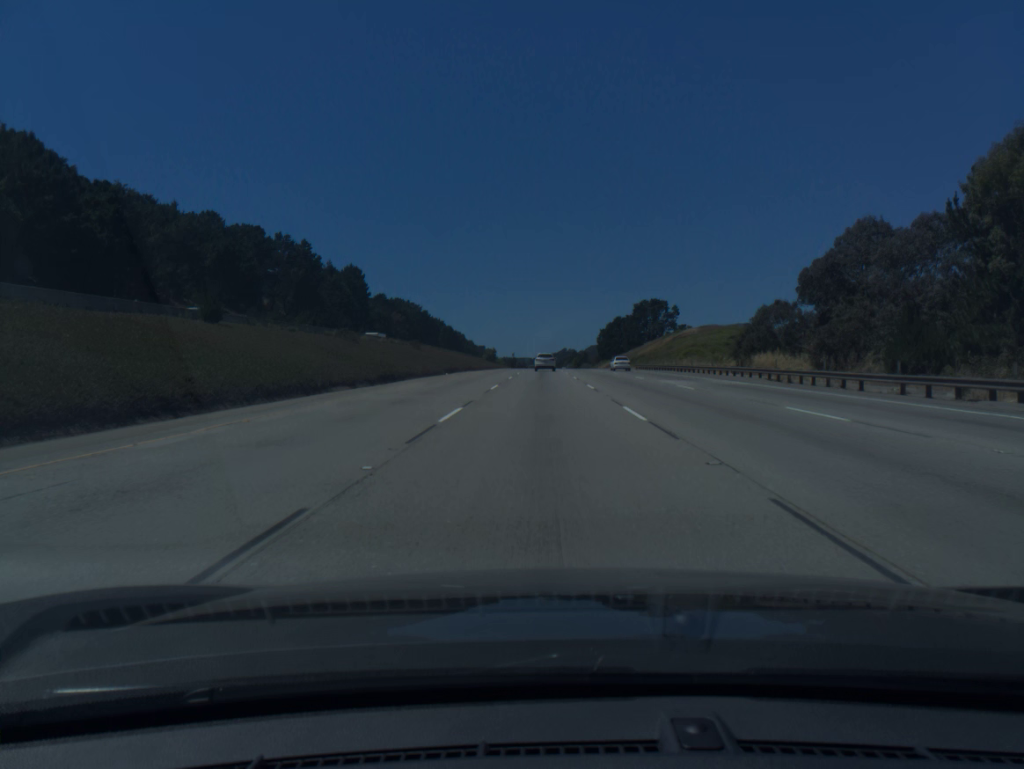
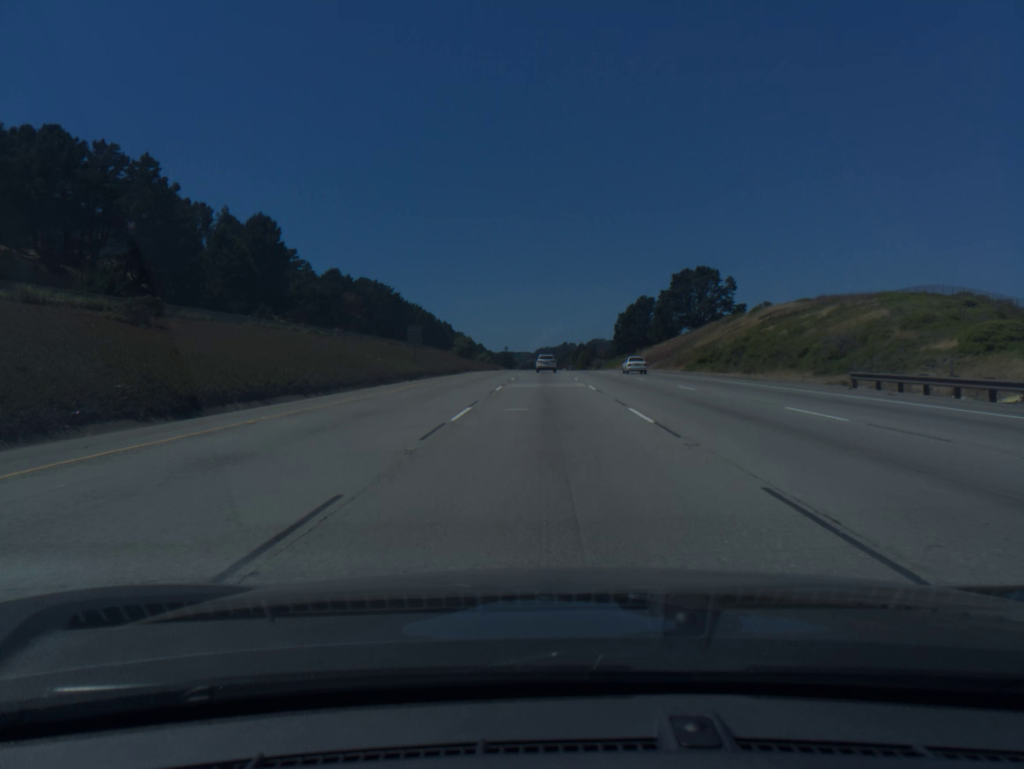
(-0.1, +72.6) m; 0°
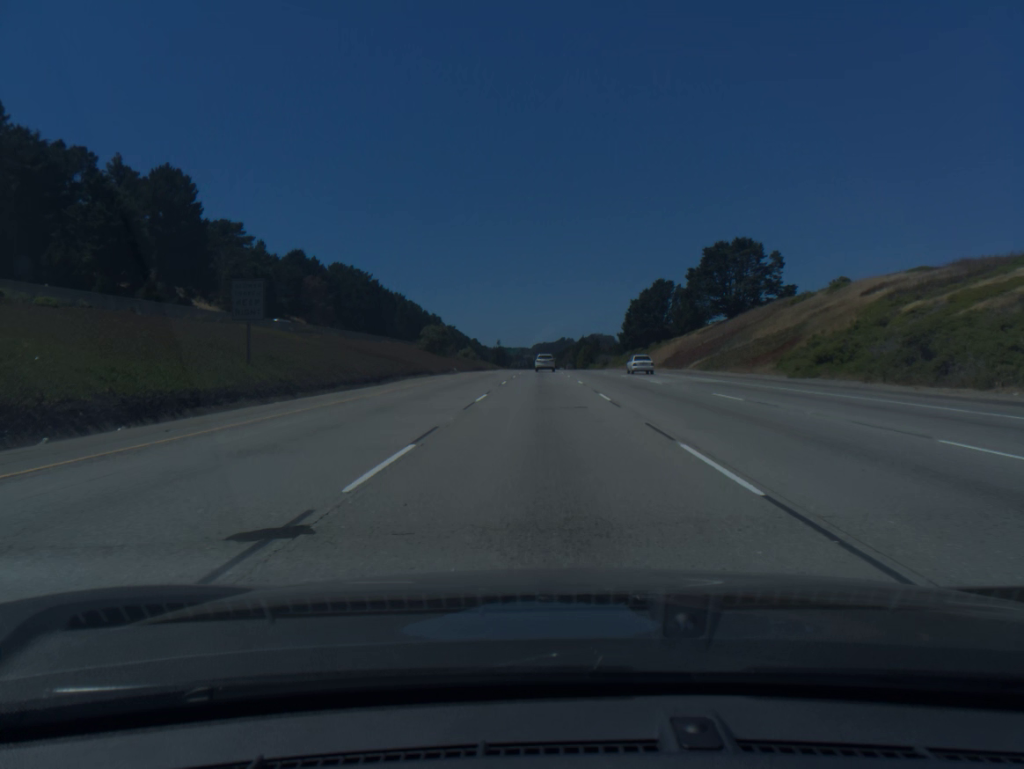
(+0.1, +36.8) m; 0°
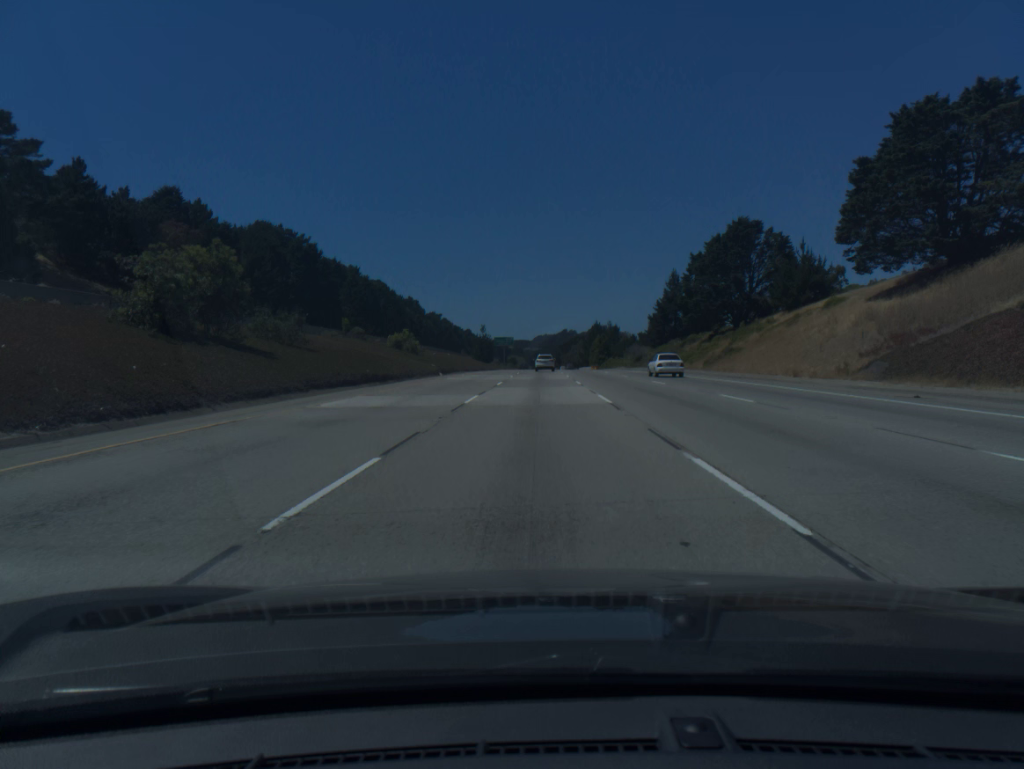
(0.0, +74.6) m; 0°
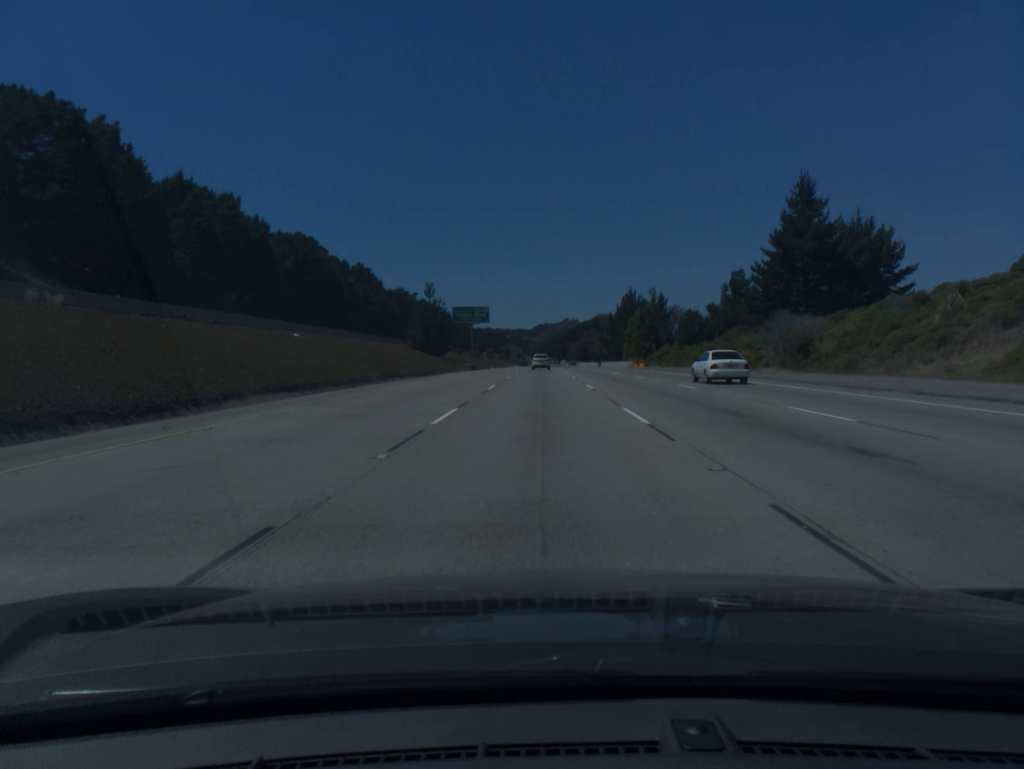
(0.0, +94.3) m; 0°
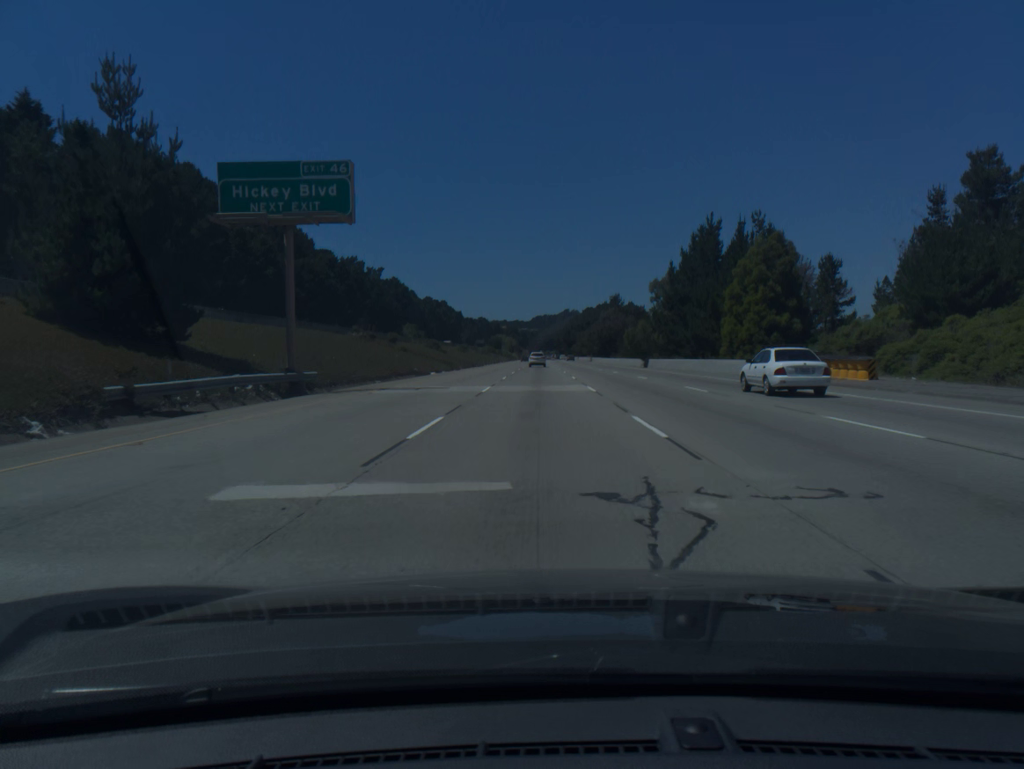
(-0.1, +75.3) m; 0°
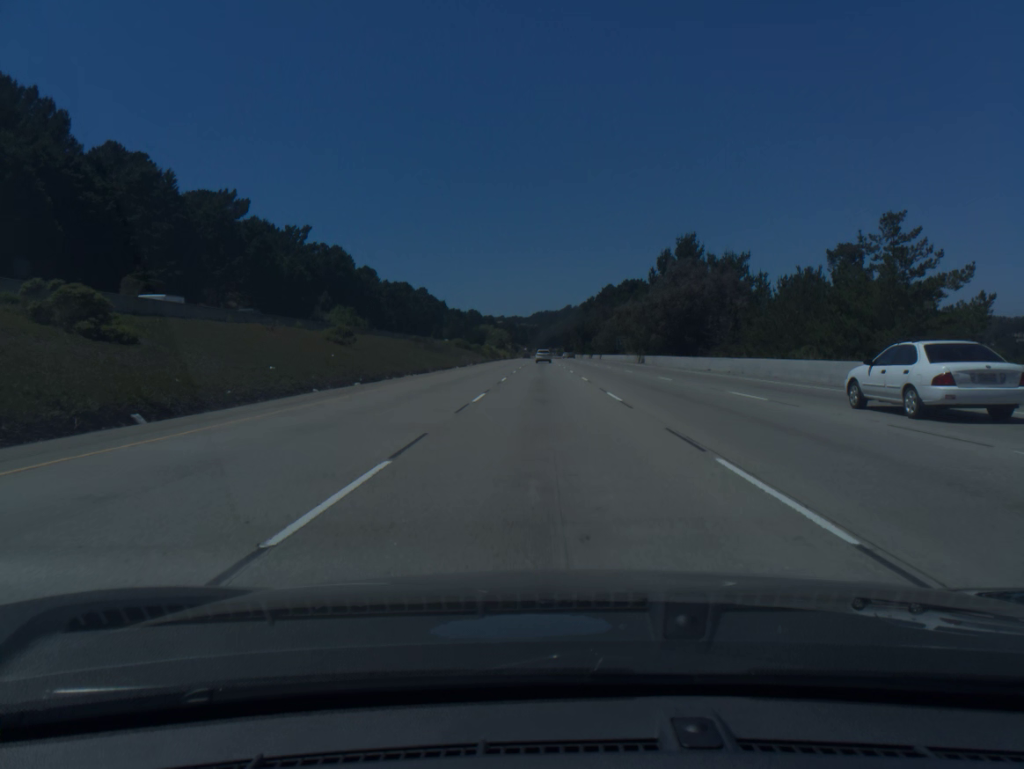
(-0.2, +93.9) m; 0°
